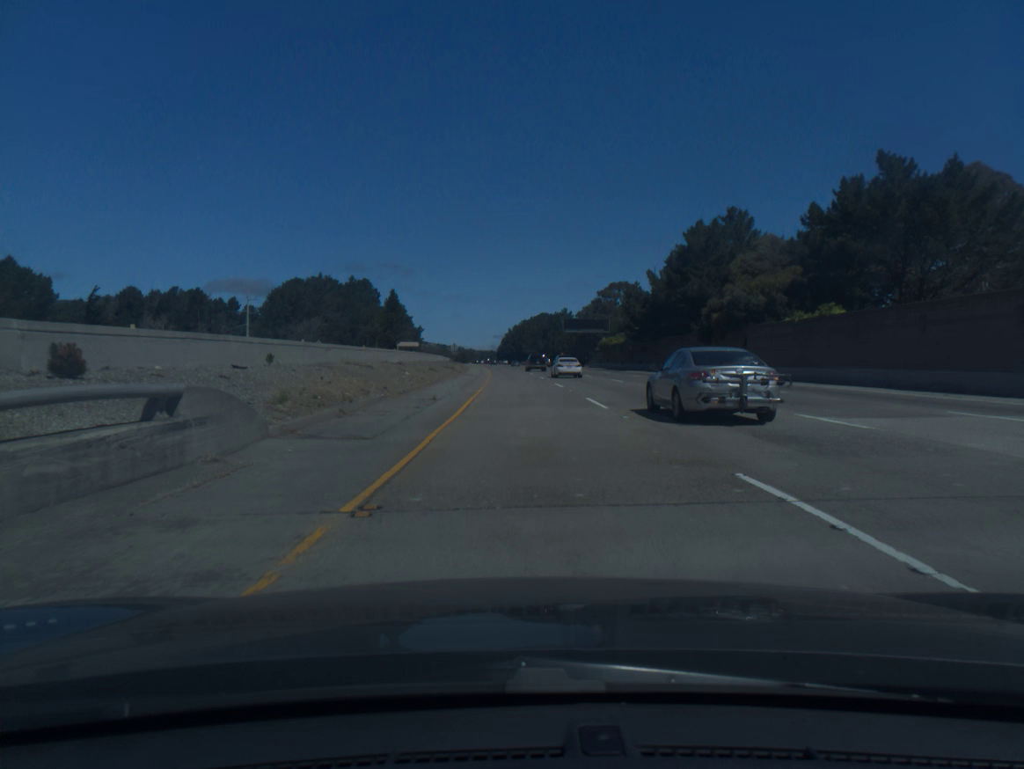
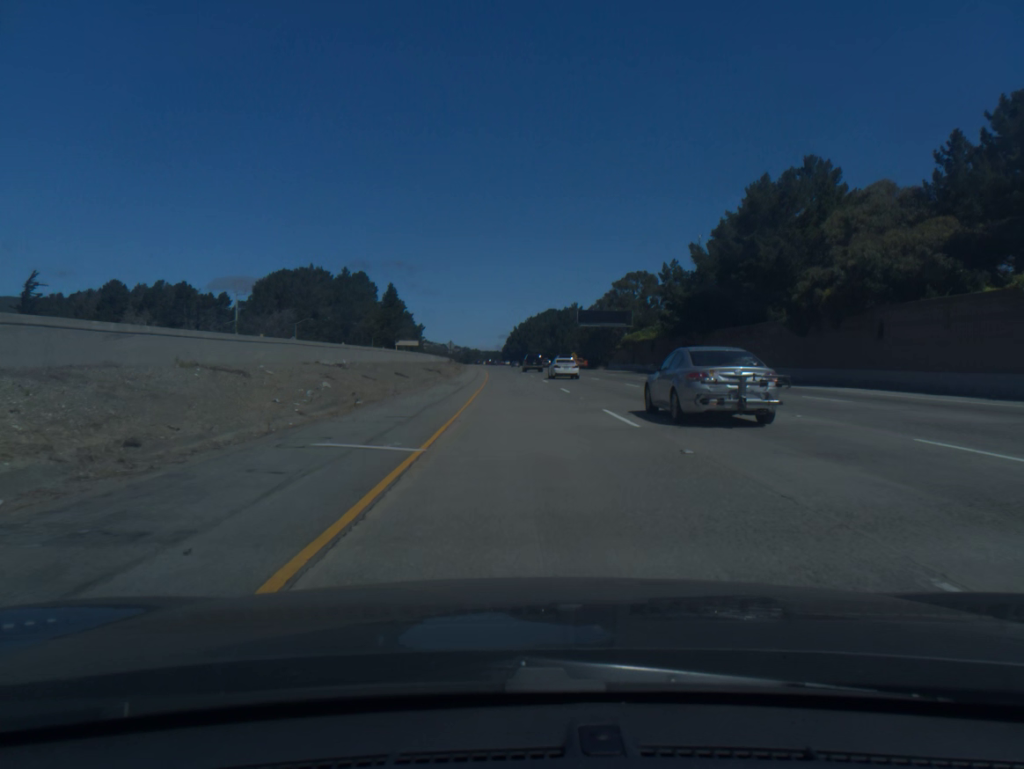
(-0.1, +20.0) m; 0°
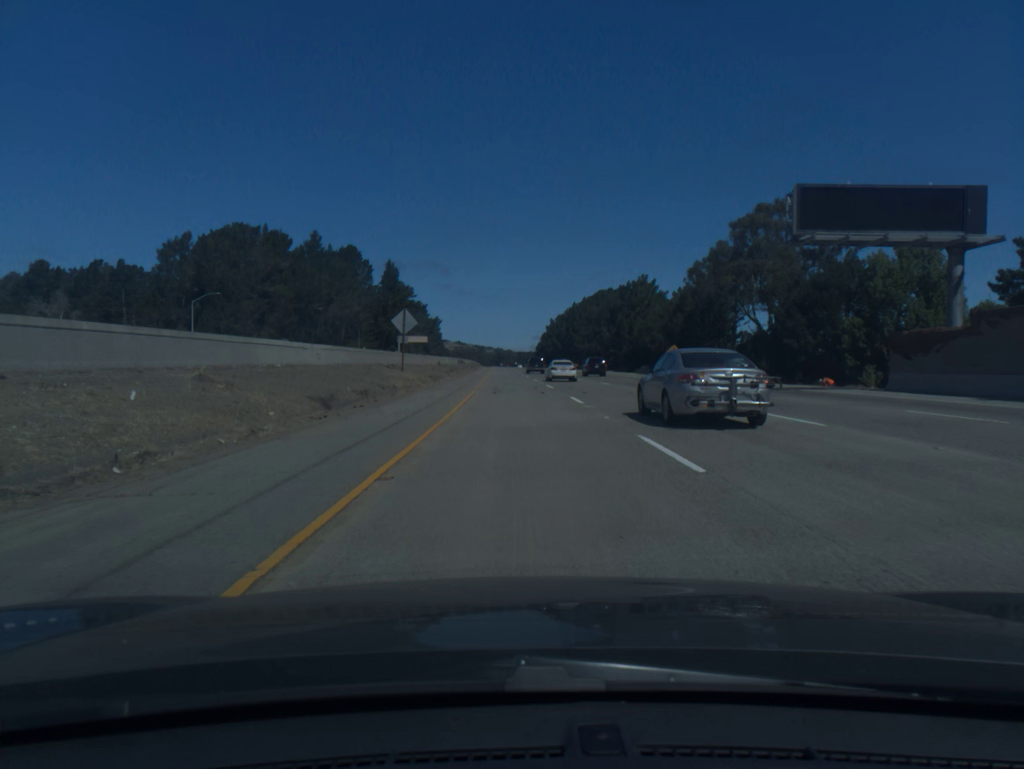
(-1.5, +79.9) m; -2°
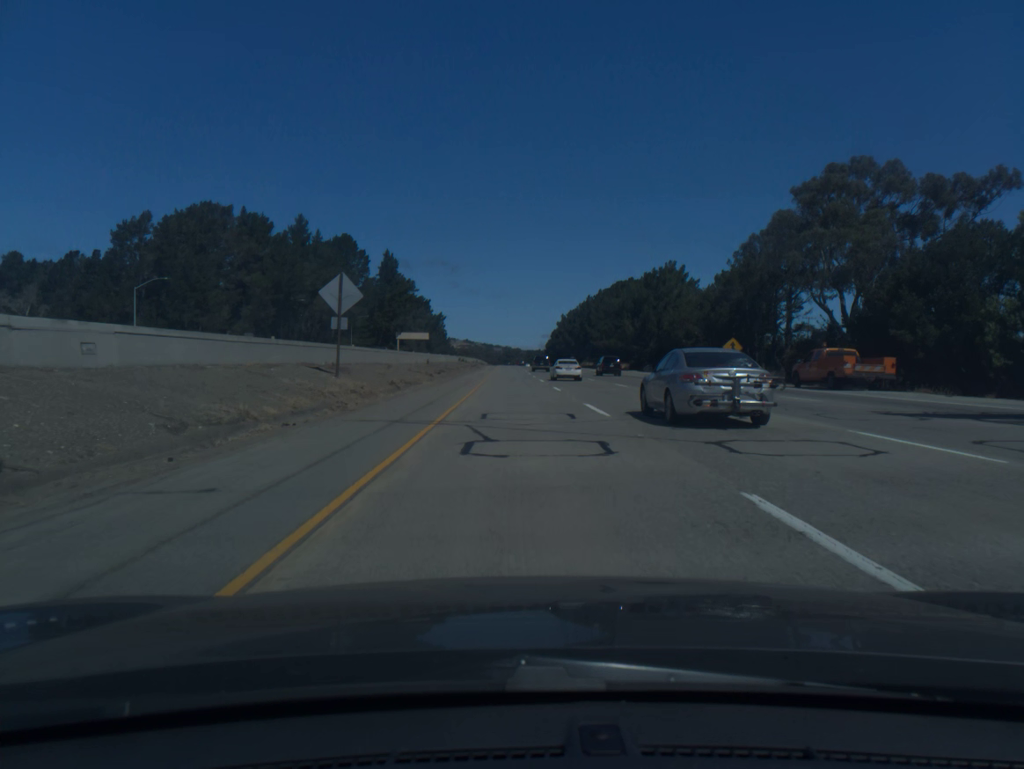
(-0.1, +20.1) m; -1°
